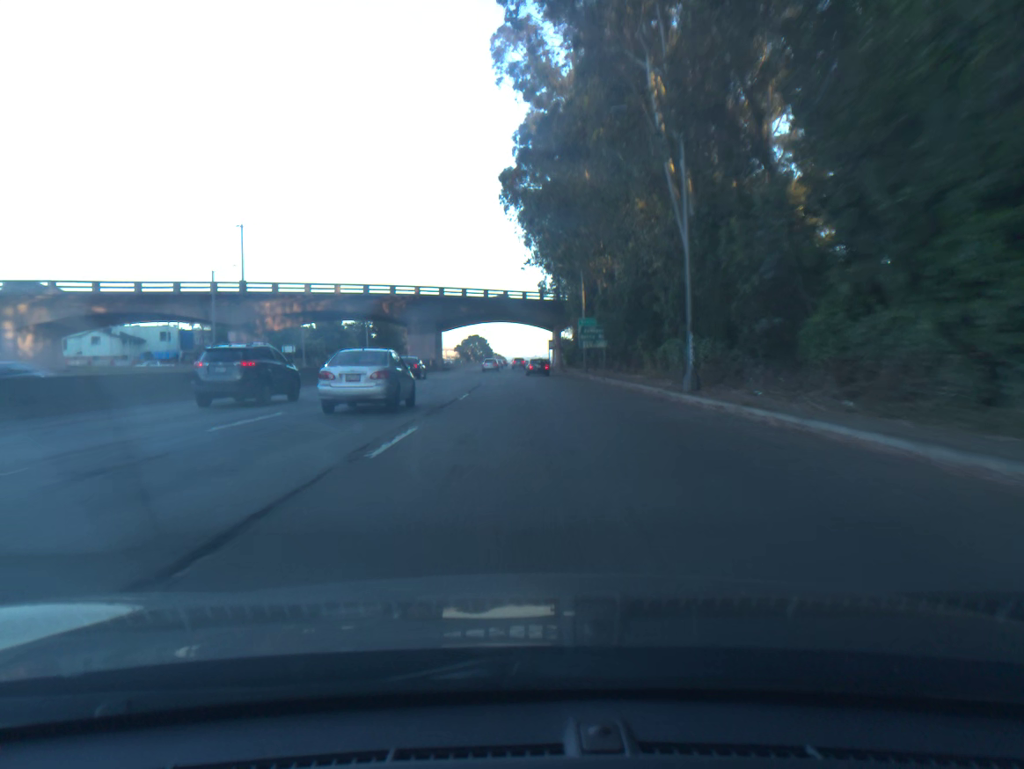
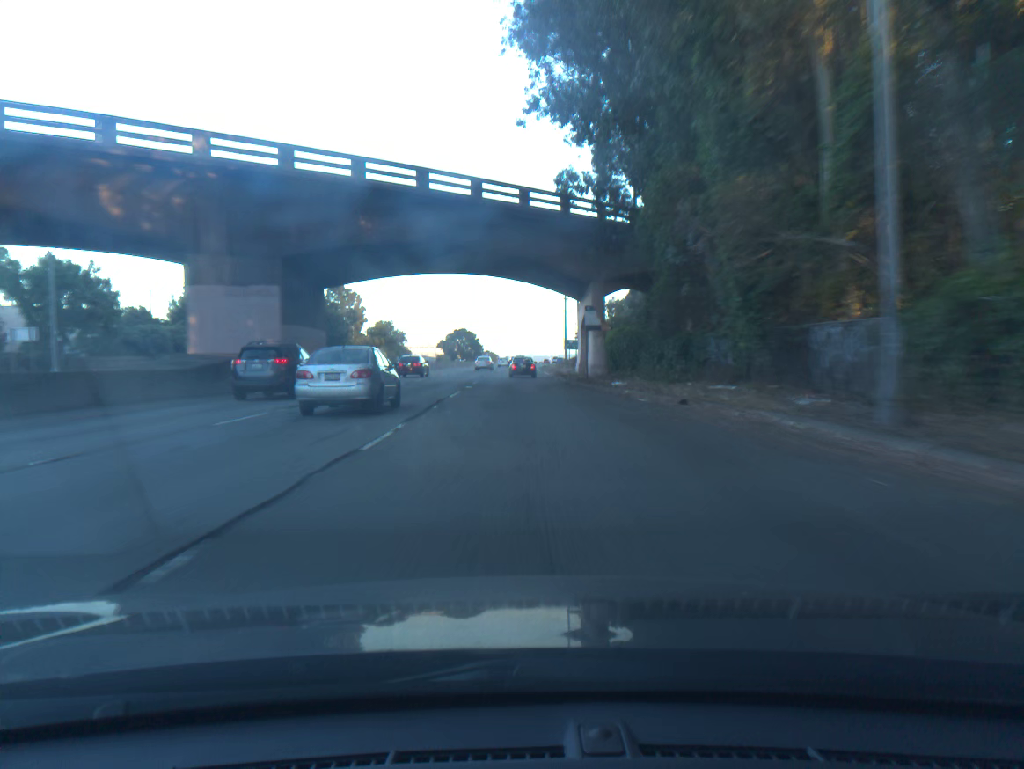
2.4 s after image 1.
(0.0, +58.2) m; 0°
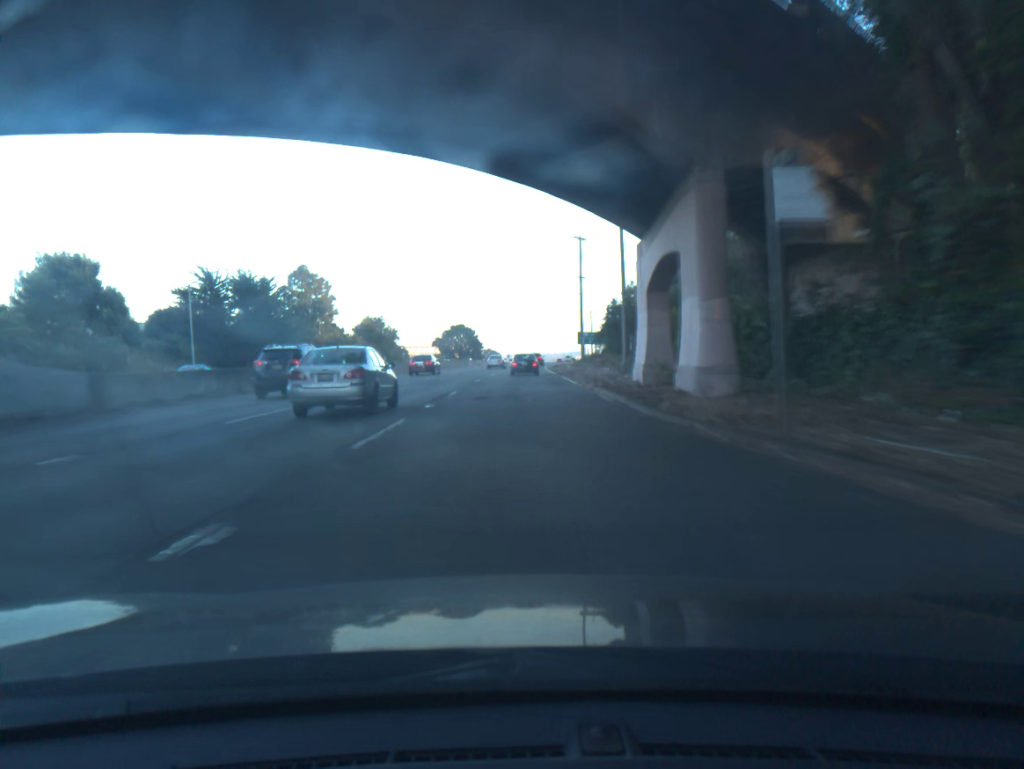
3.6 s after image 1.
(0.0, +28.7) m; 0°
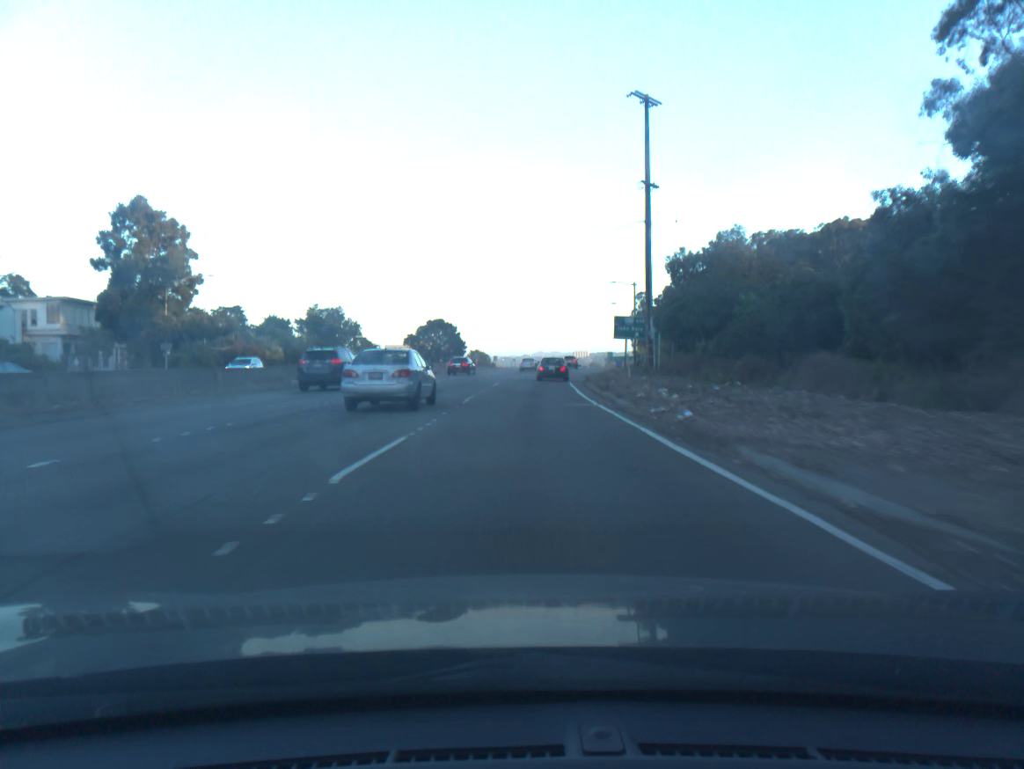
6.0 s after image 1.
(+0.1, +55.4) m; 0°
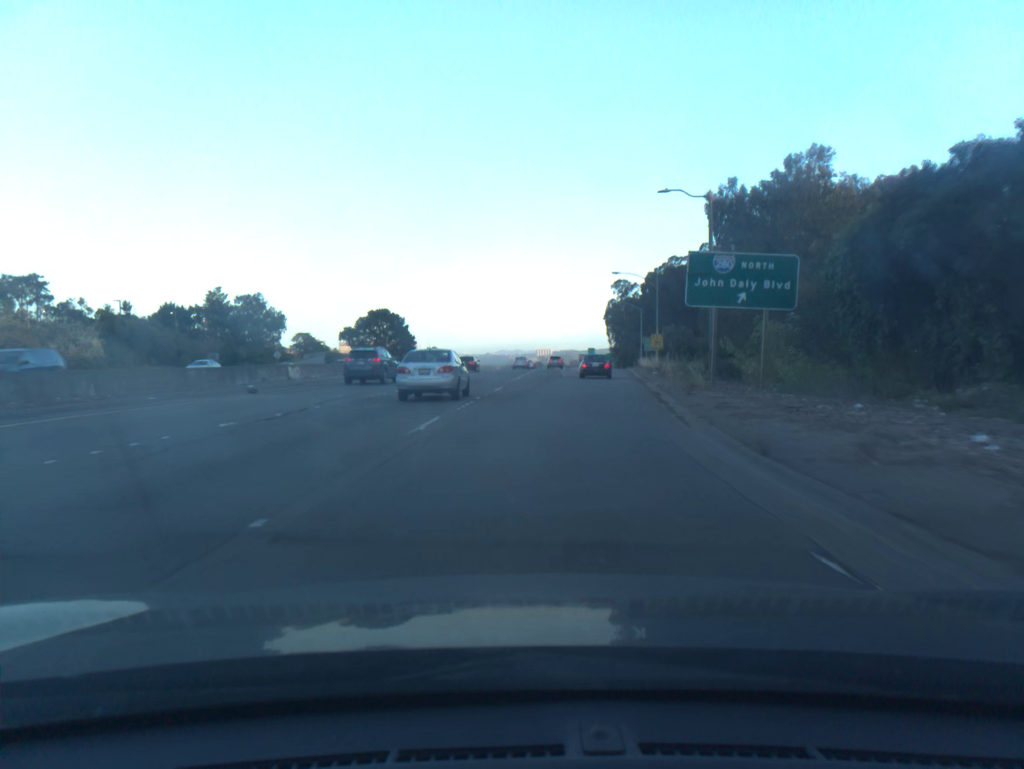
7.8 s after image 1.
(+0.8, +40.0) m; +3°
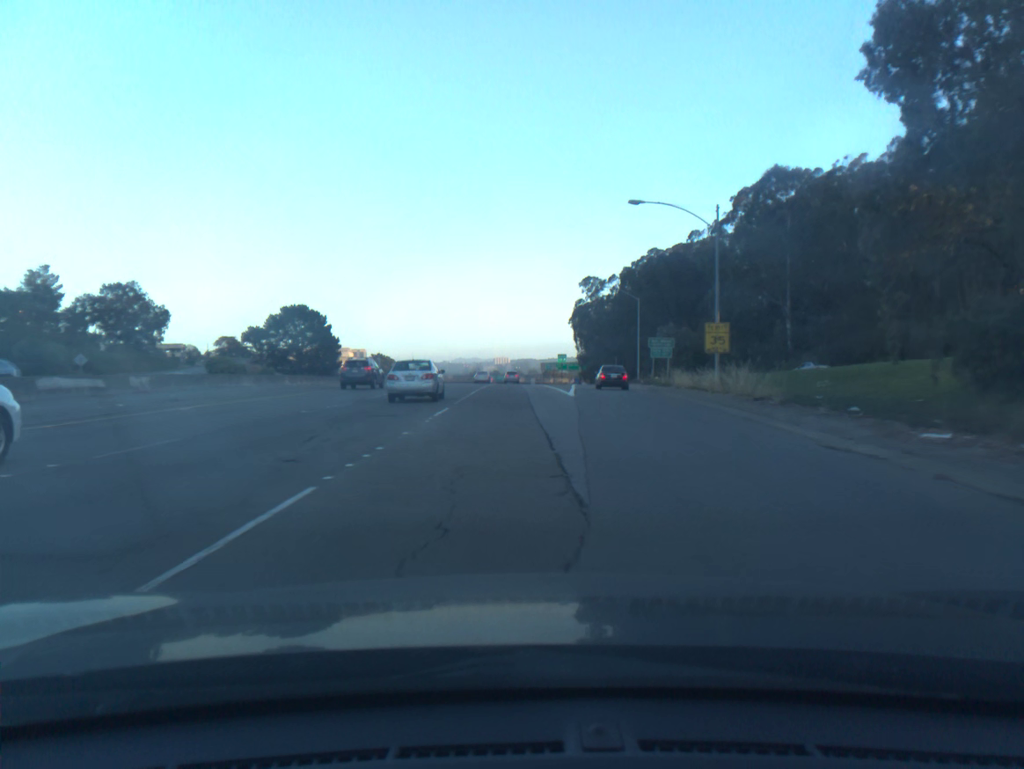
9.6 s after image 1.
(+1.6, +39.6) m; +3°
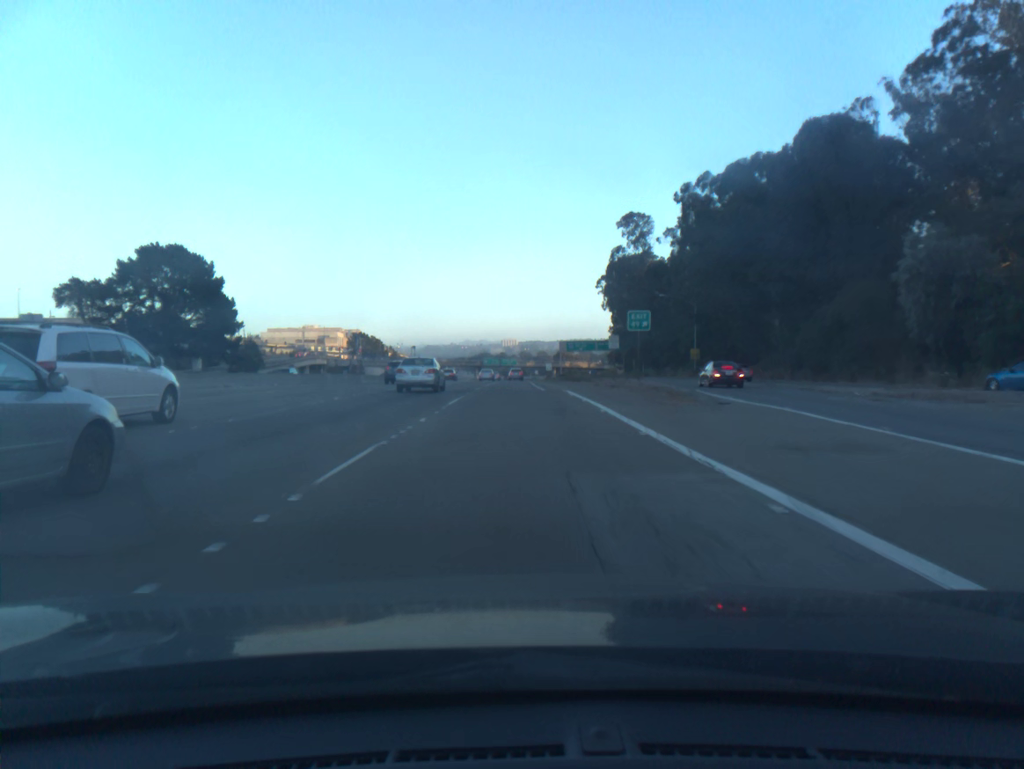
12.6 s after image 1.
(-0.5, +69.0) m; -1°
